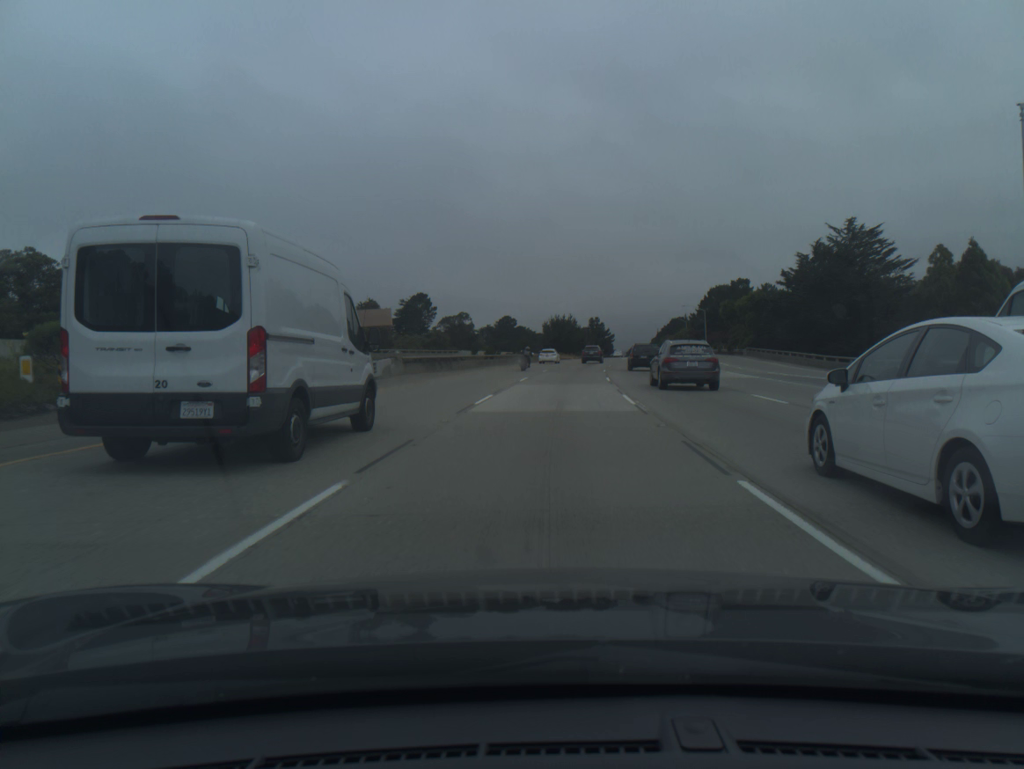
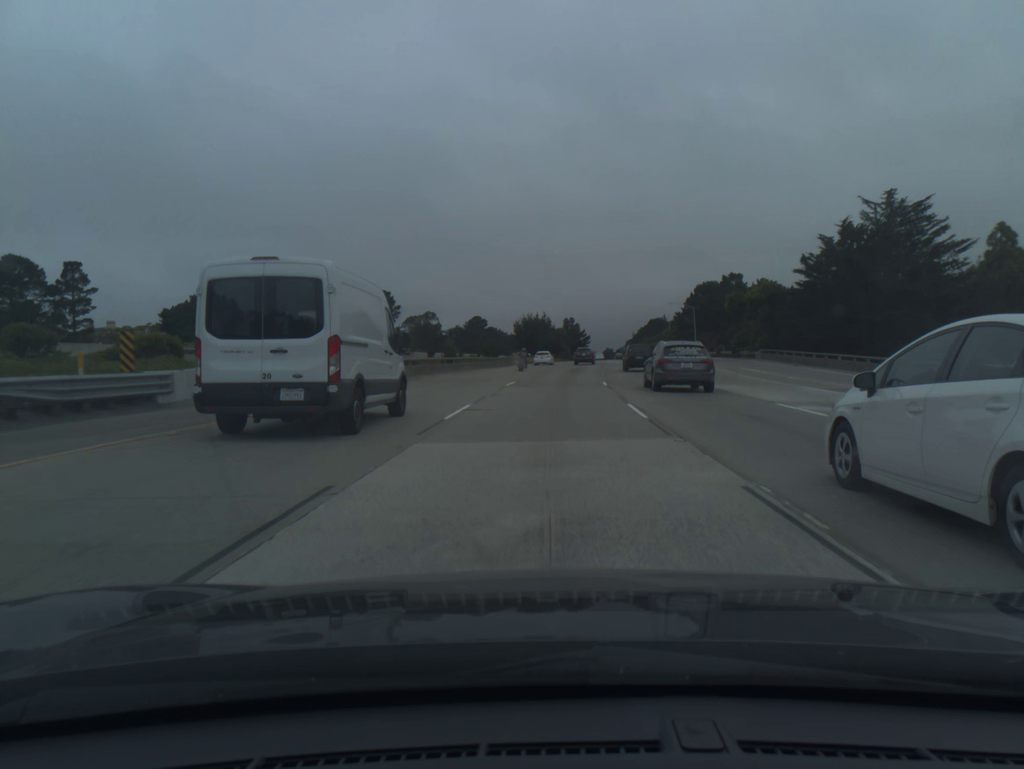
(+0.3, +18.3) m; +2°
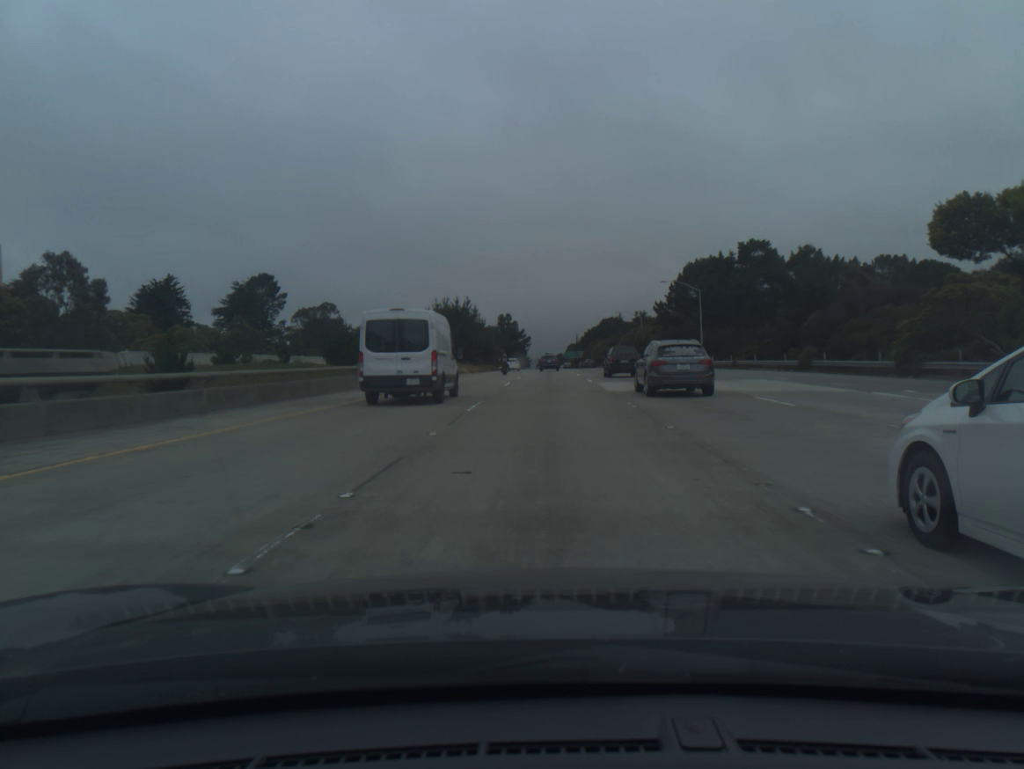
(+2.3, +54.9) m; +5°
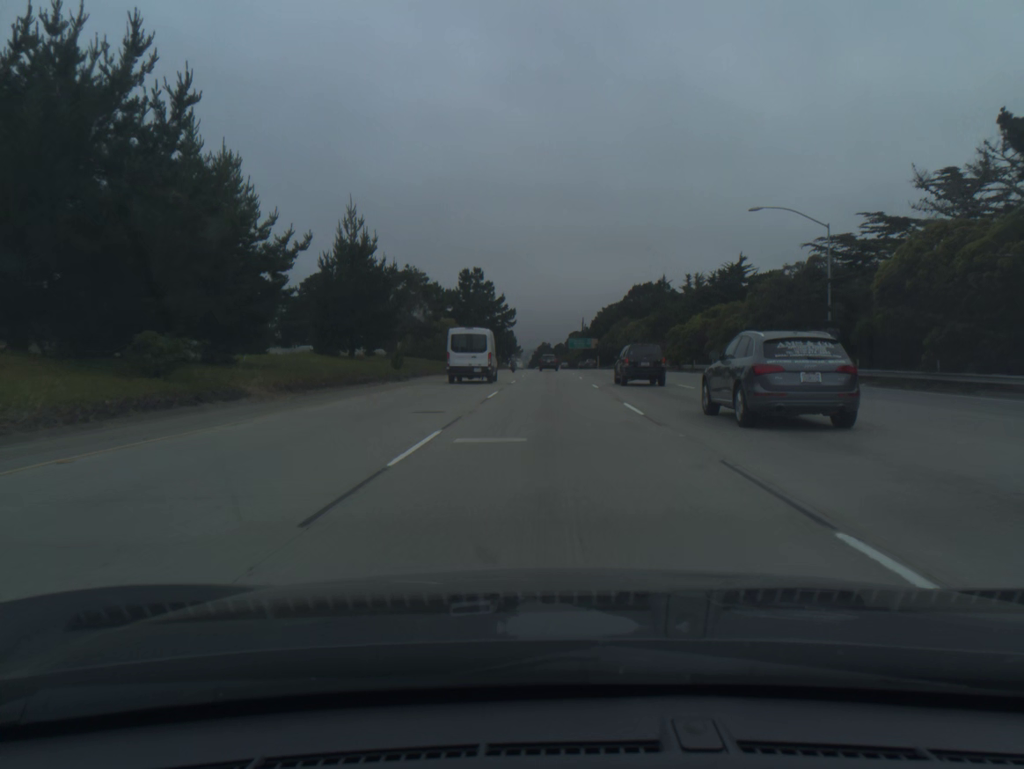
(+1.1, +93.1) m; 0°
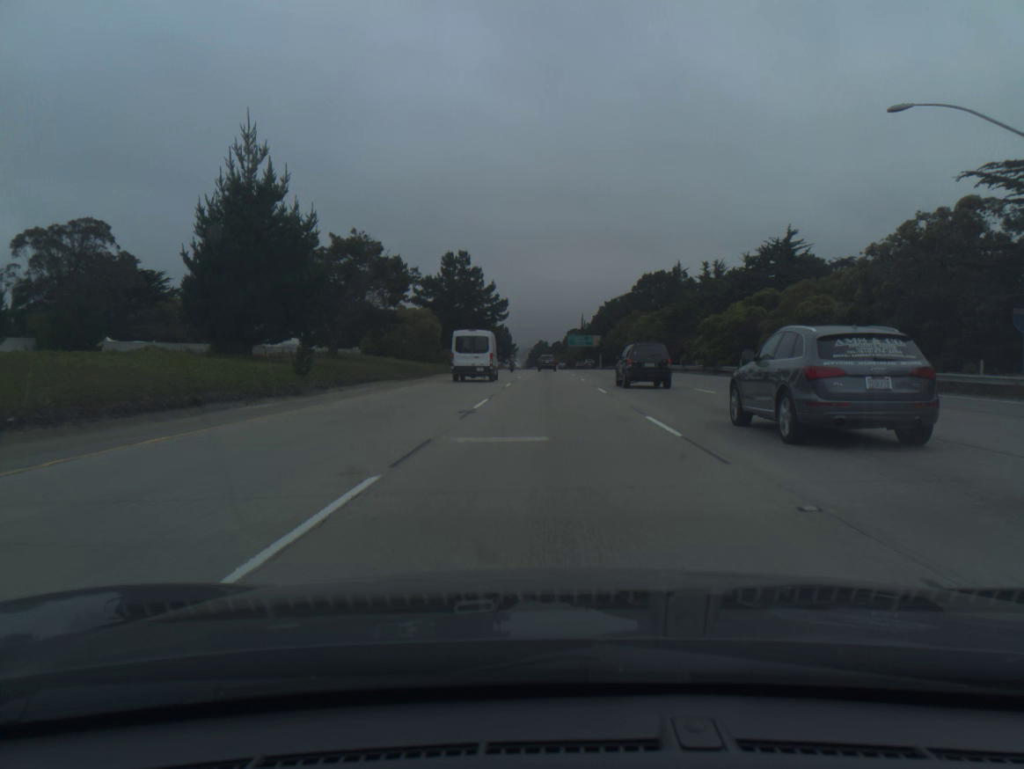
(0.0, +18.9) m; 0°
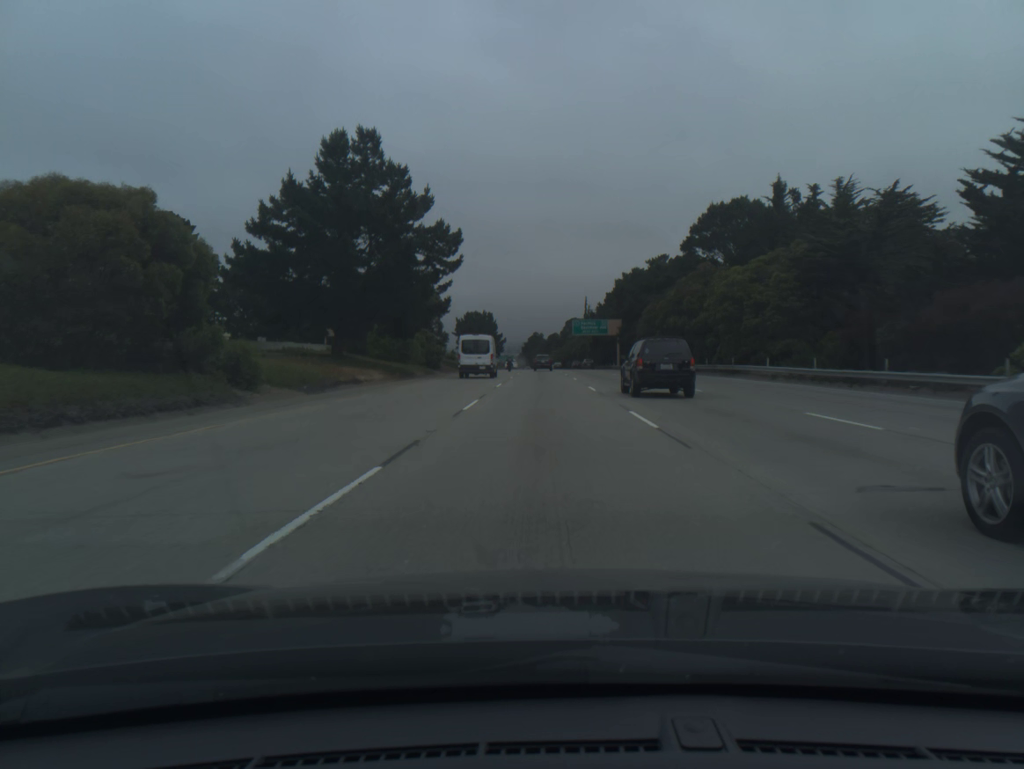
(+0.3, +57.2) m; 0°
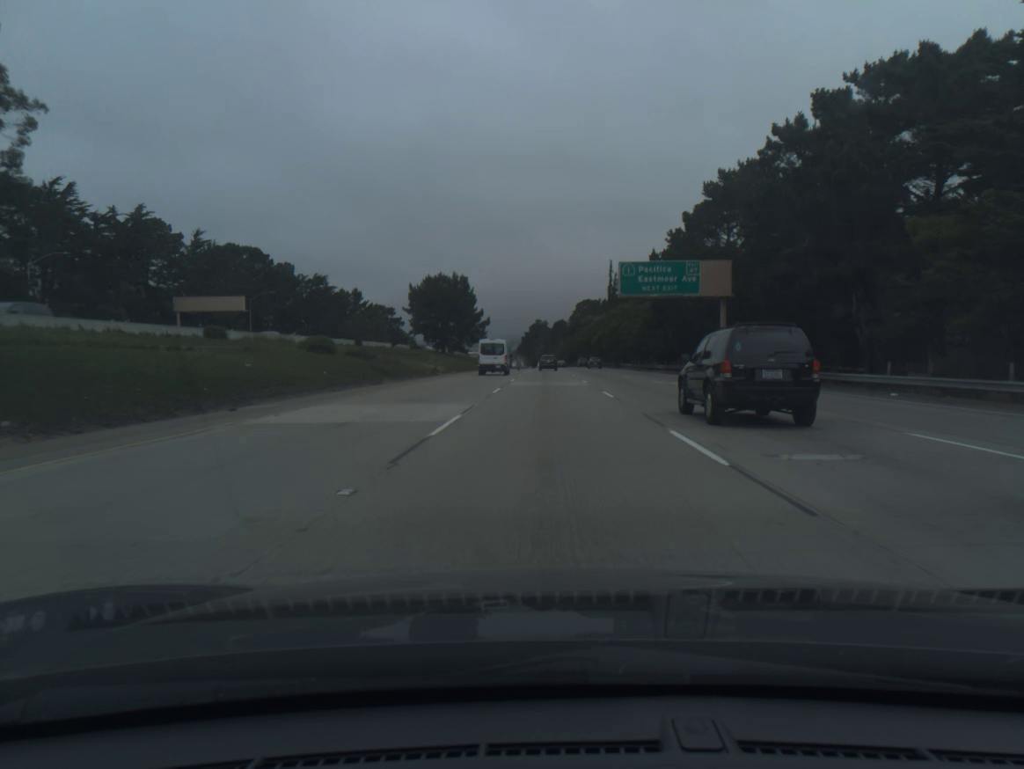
(-0.4, +77.5) m; 0°
